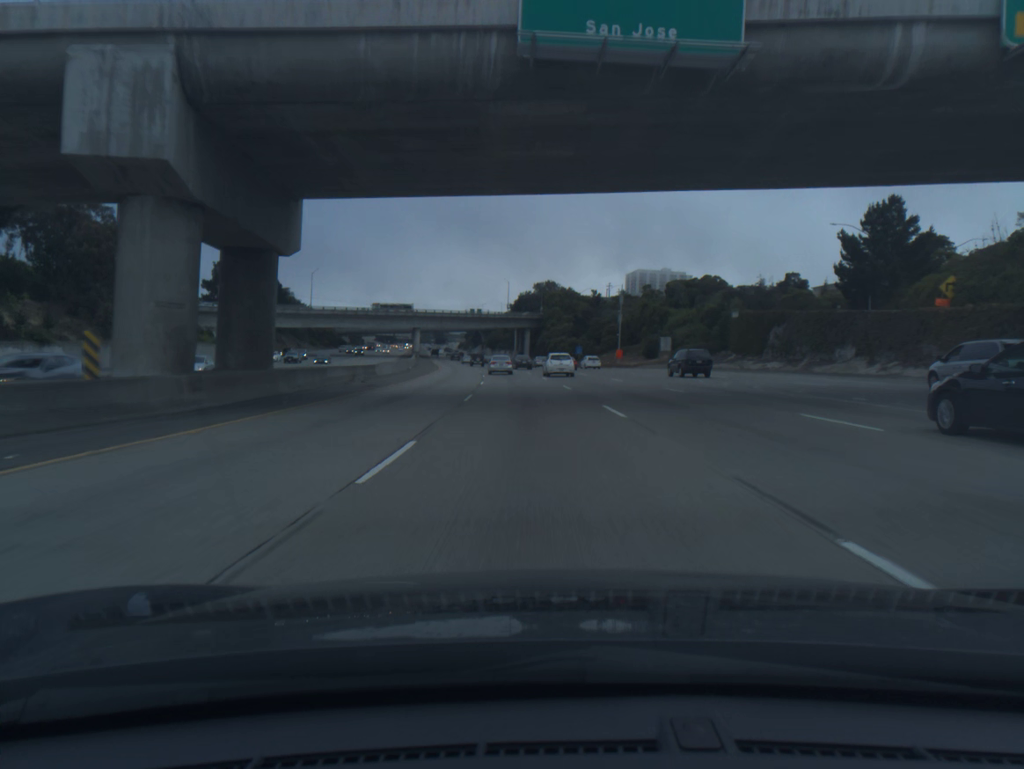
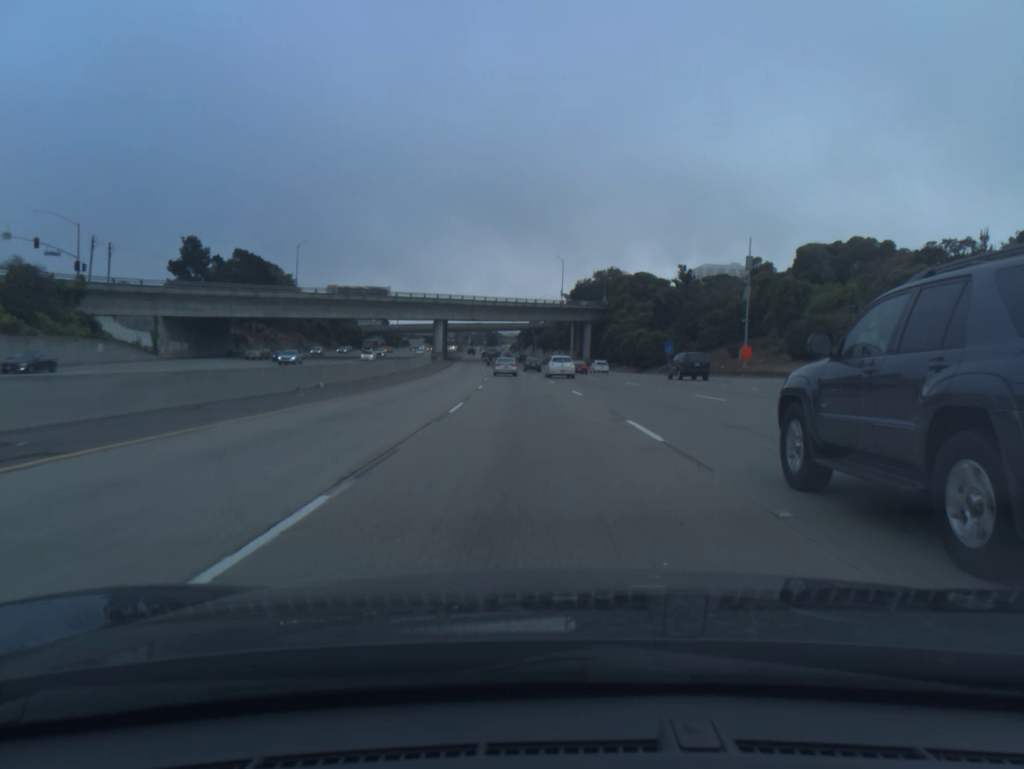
(-1.6, +48.3) m; -4°
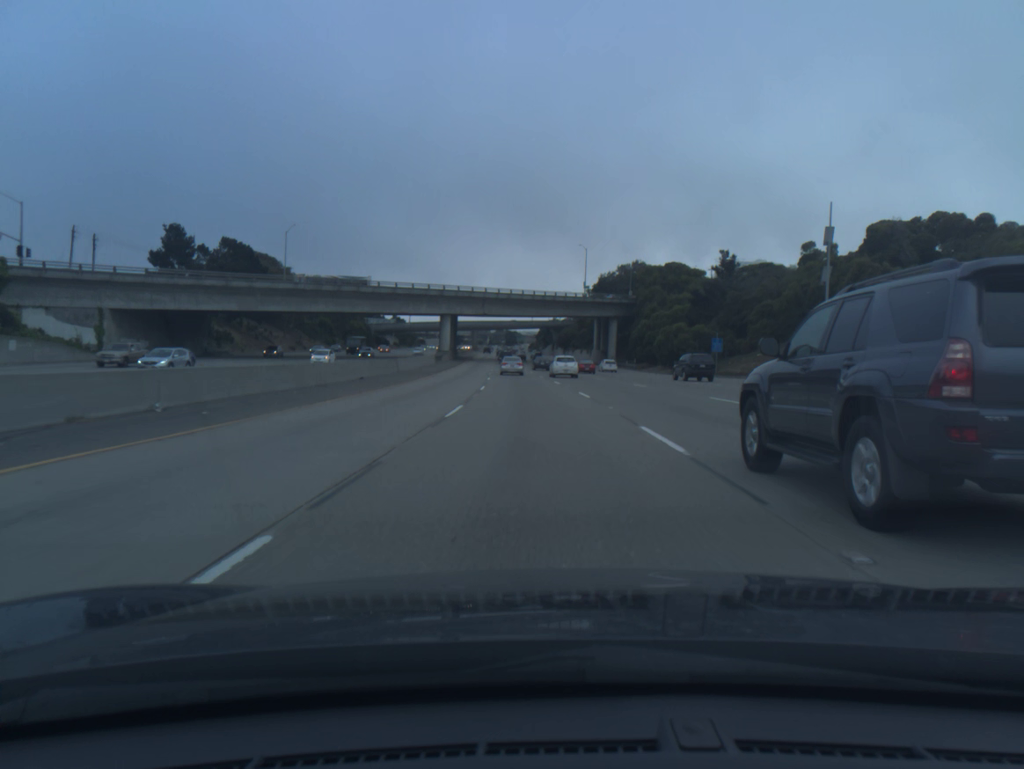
(-0.2, +16.2) m; -1°
